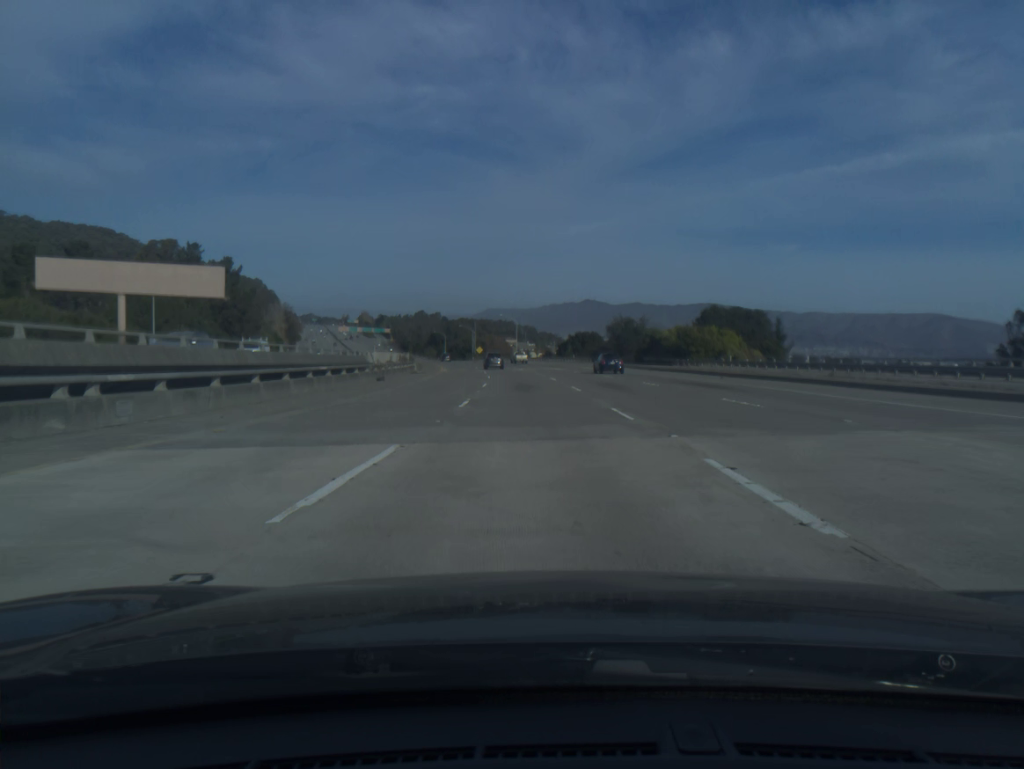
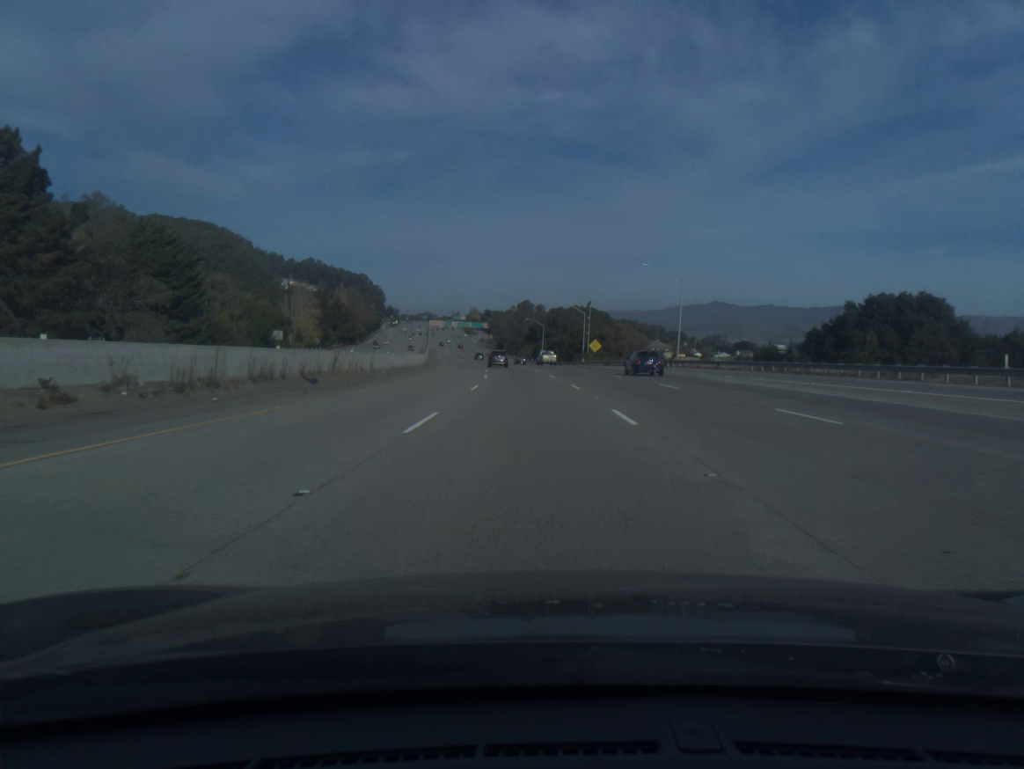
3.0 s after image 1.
(-7.2, +102.2) m; -9°
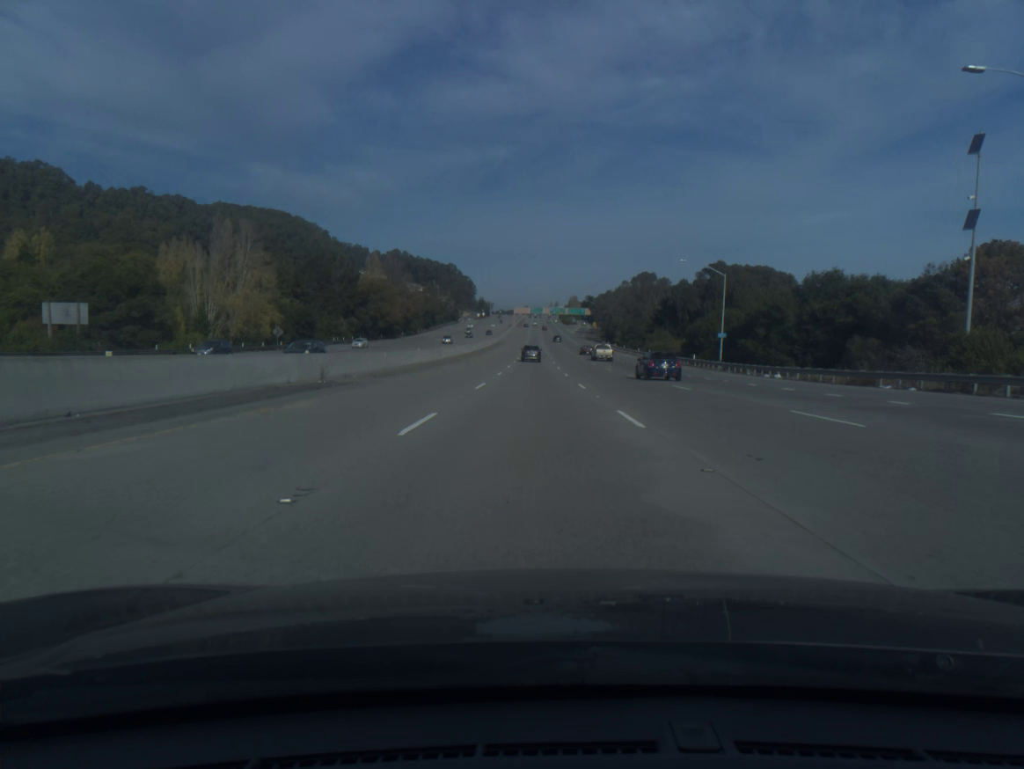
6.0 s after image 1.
(-6.5, +102.4) m; -7°
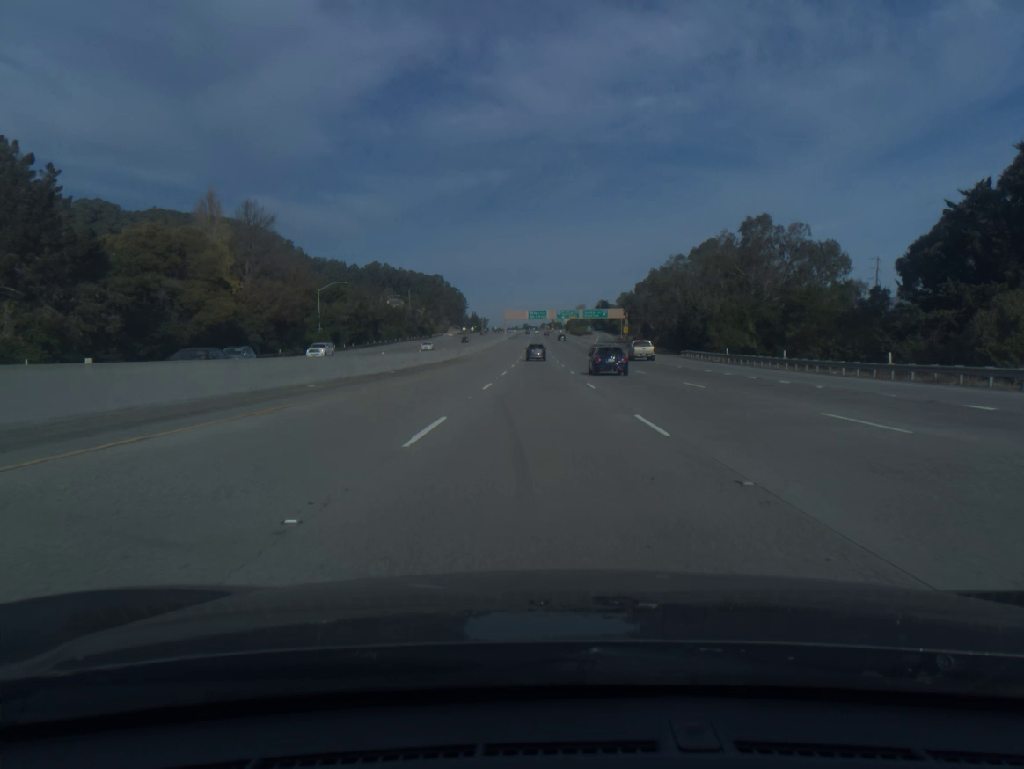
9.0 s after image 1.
(-1.2, +103.0) m; 0°
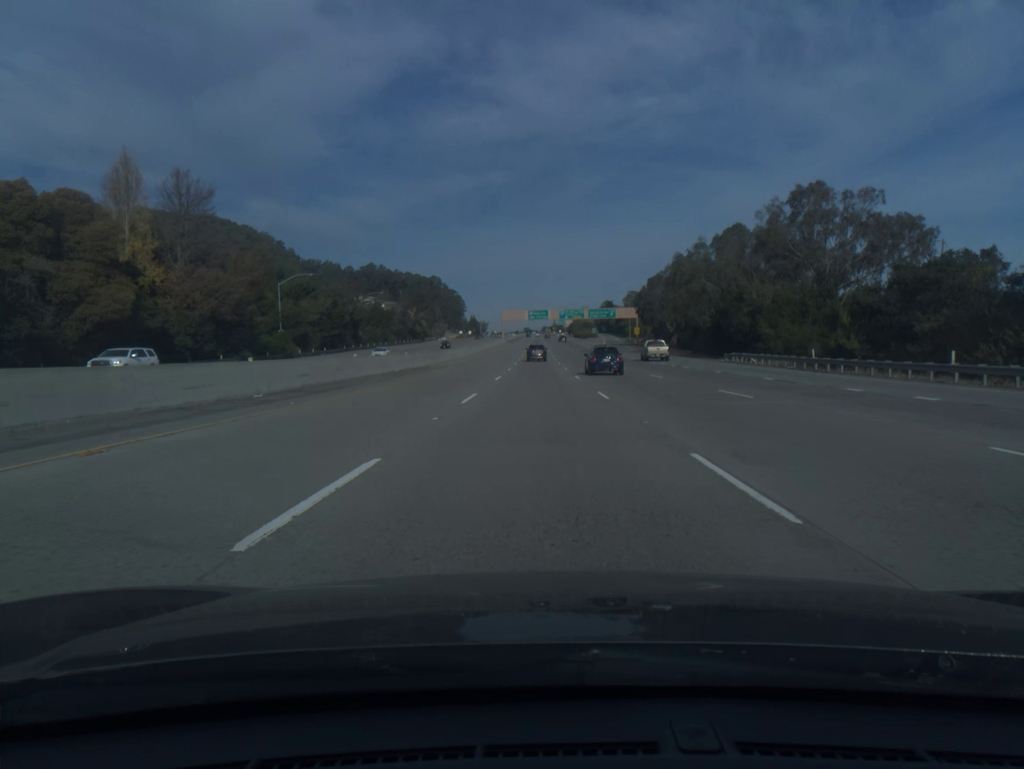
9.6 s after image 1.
(0.0, +20.5) m; 0°
